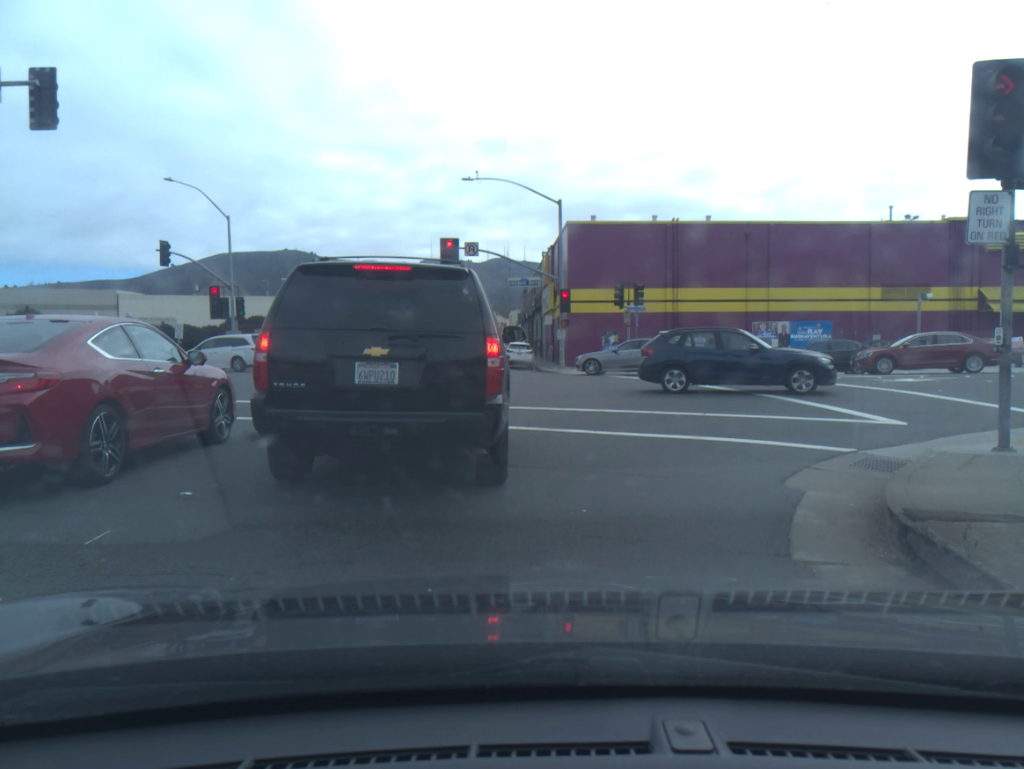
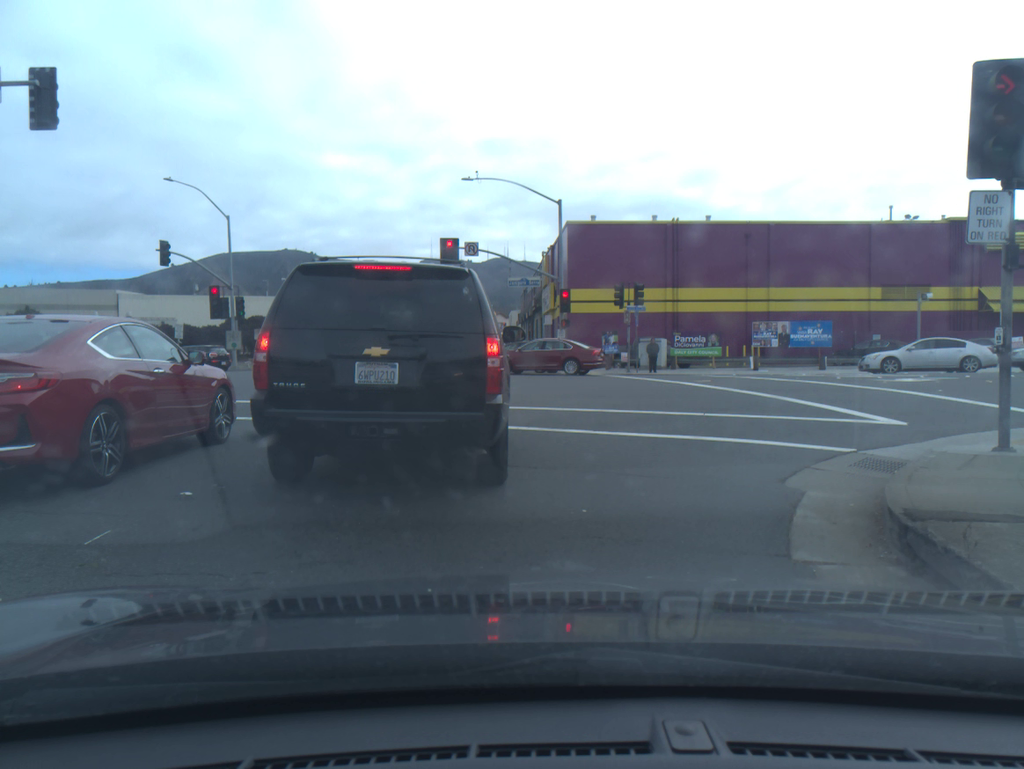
(0.0, 0.0) m; 0°
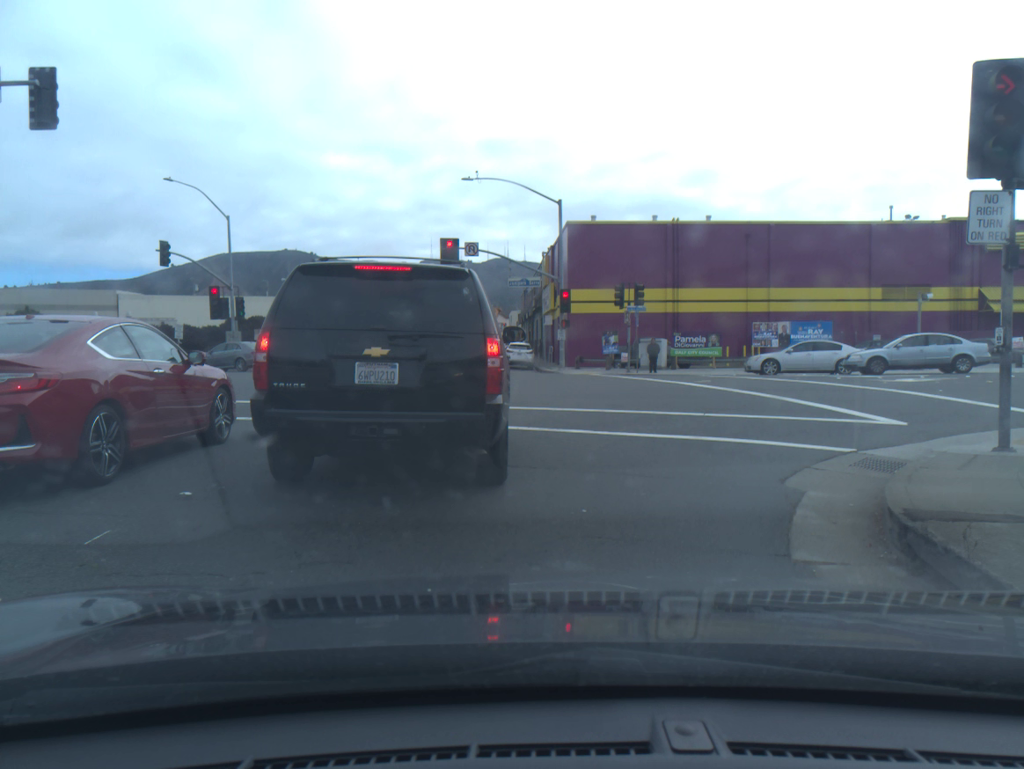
(0.0, 0.0) m; 0°
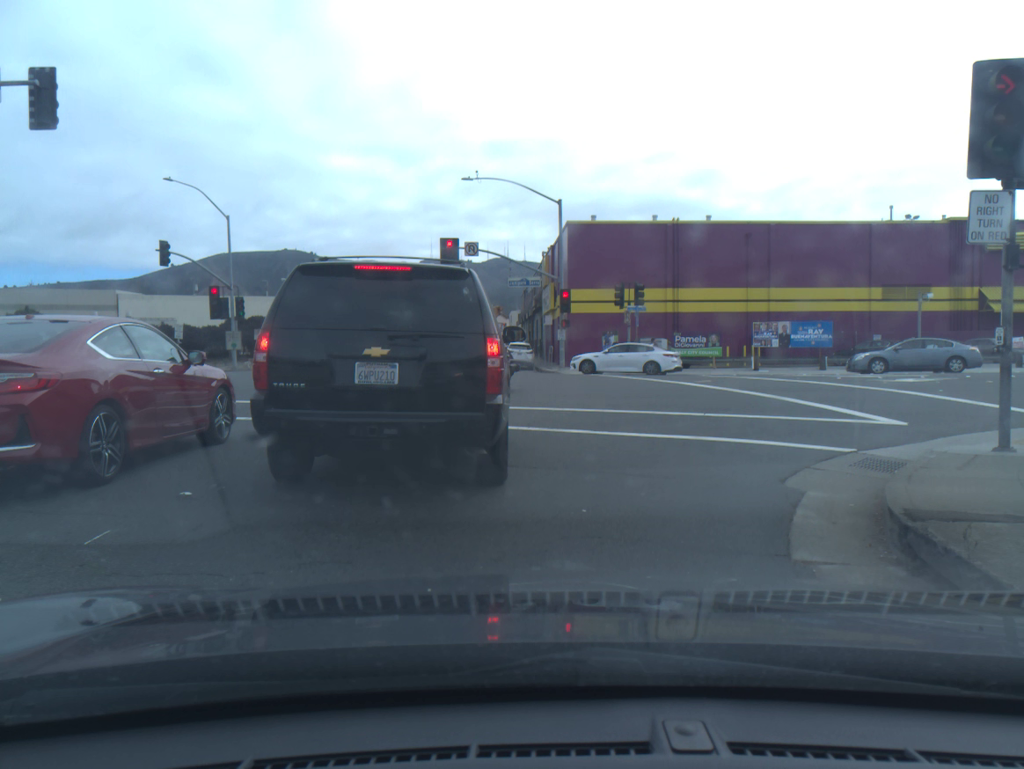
(0.0, 0.0) m; 0°
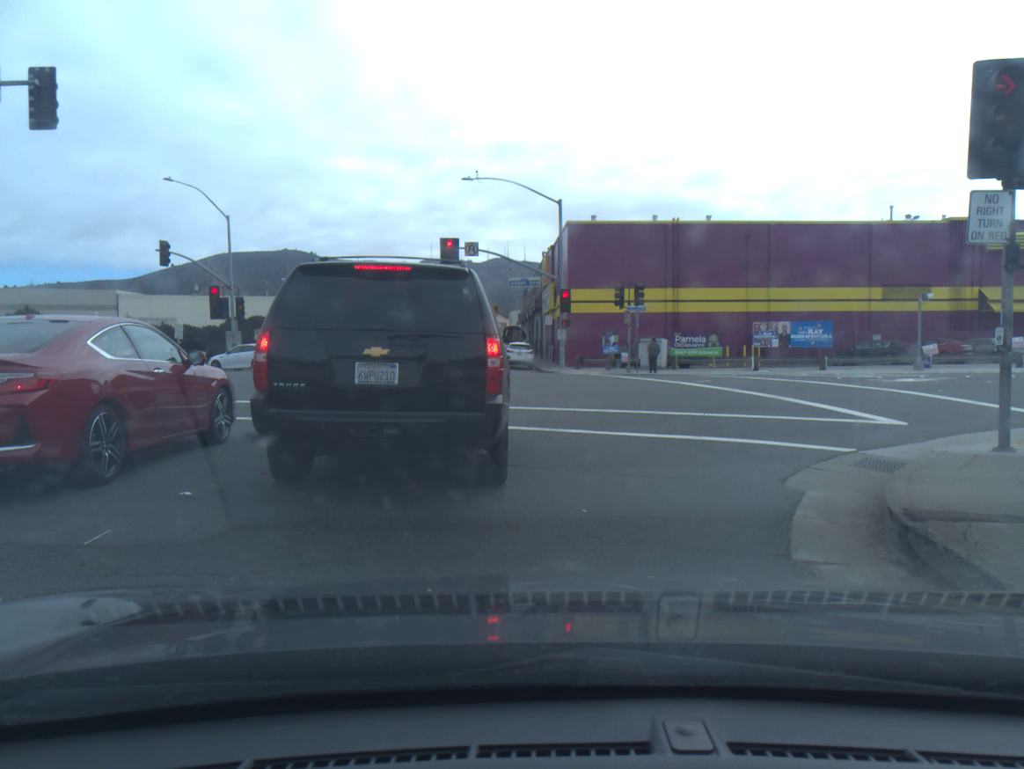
(0.0, 0.0) m; 0°
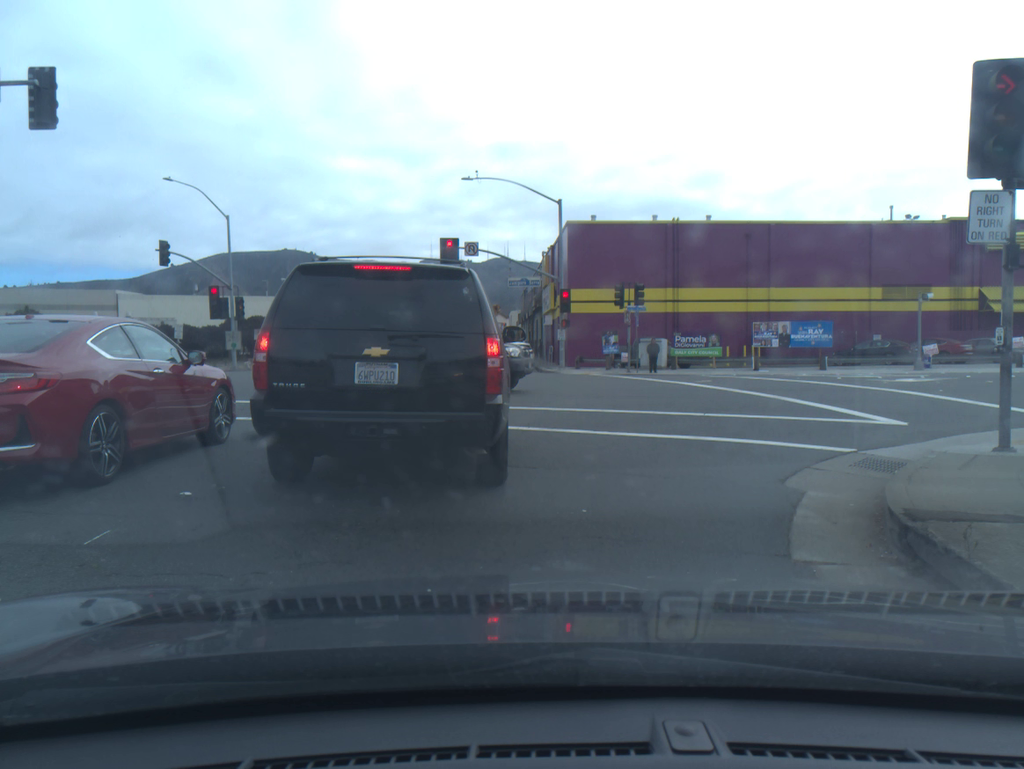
(0.0, 0.0) m; 0°
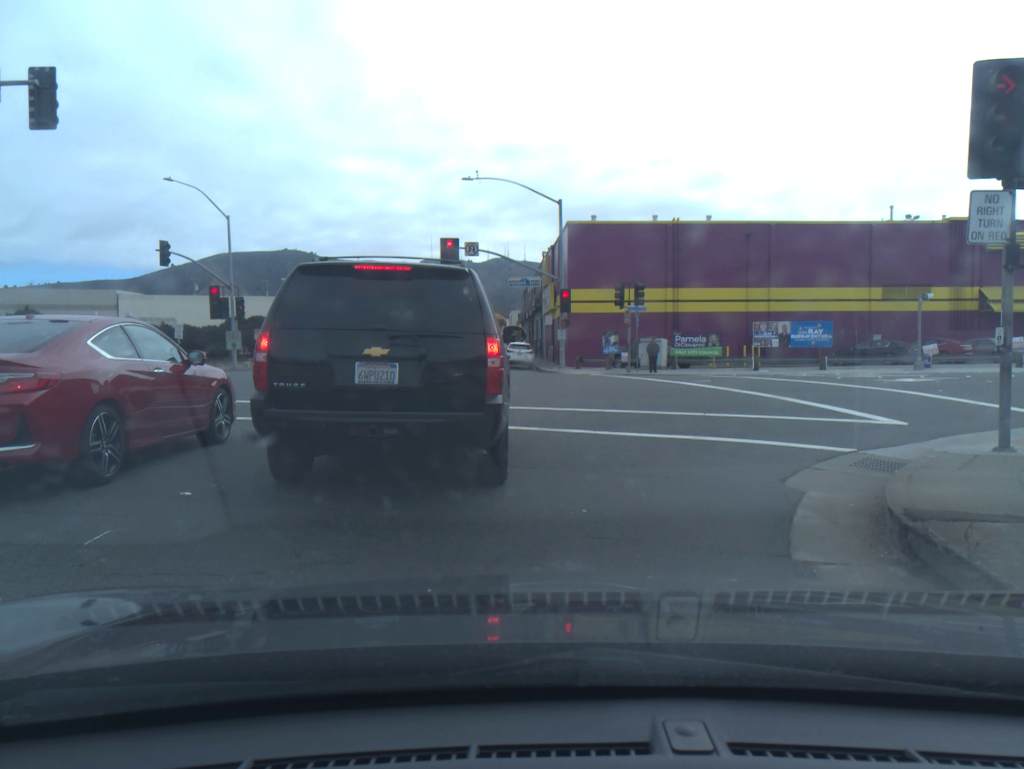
(0.0, 0.0) m; 0°
